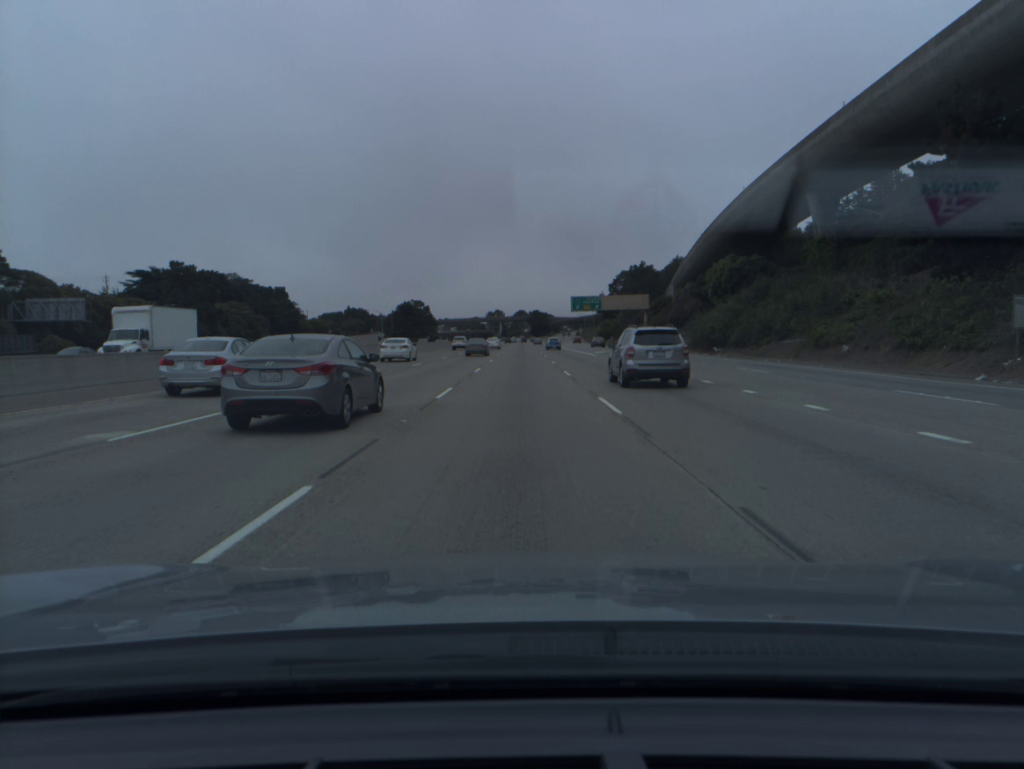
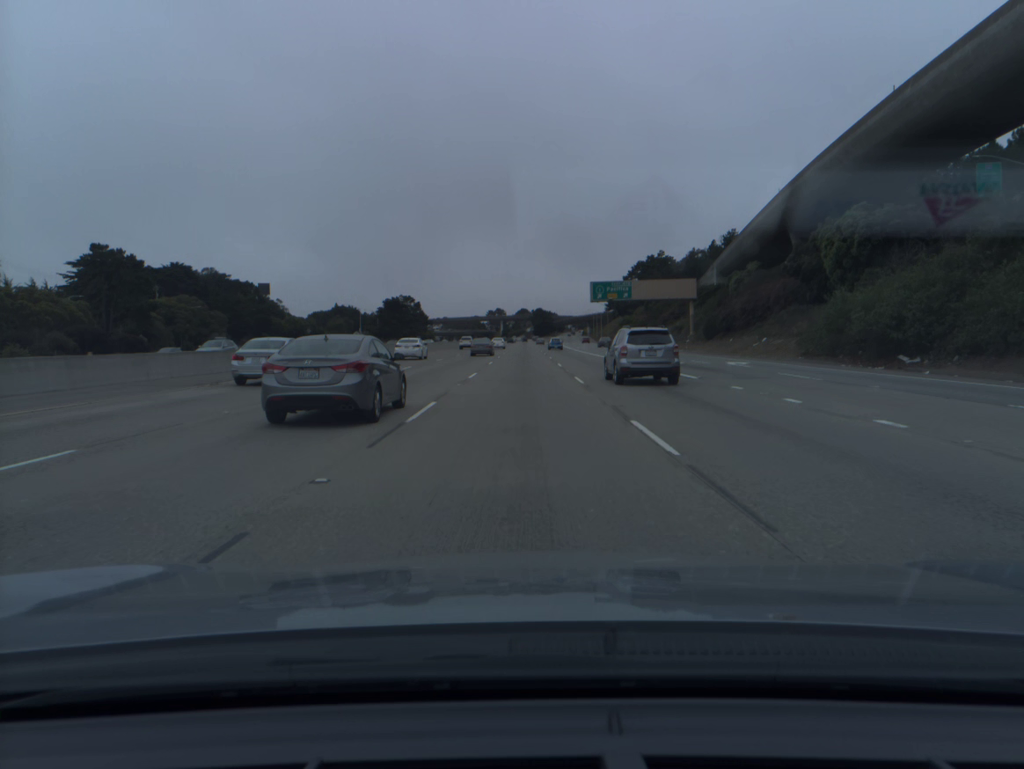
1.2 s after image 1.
(0.0, +34.2) m; 0°
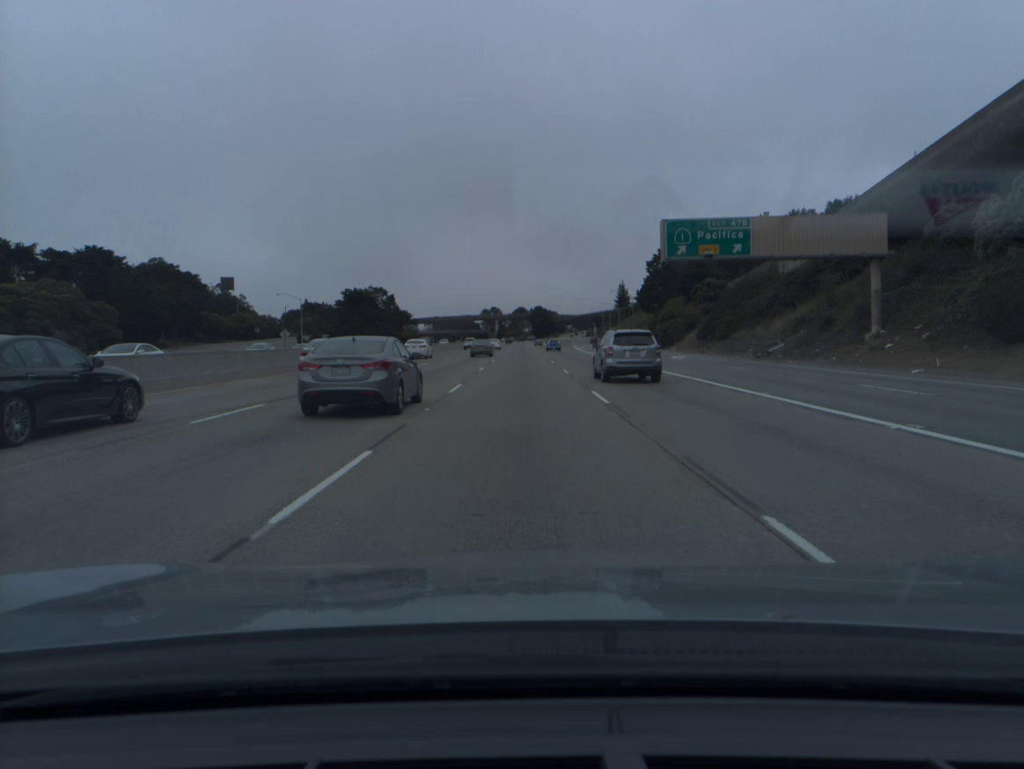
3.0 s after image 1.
(+0.1, +51.2) m; 0°
